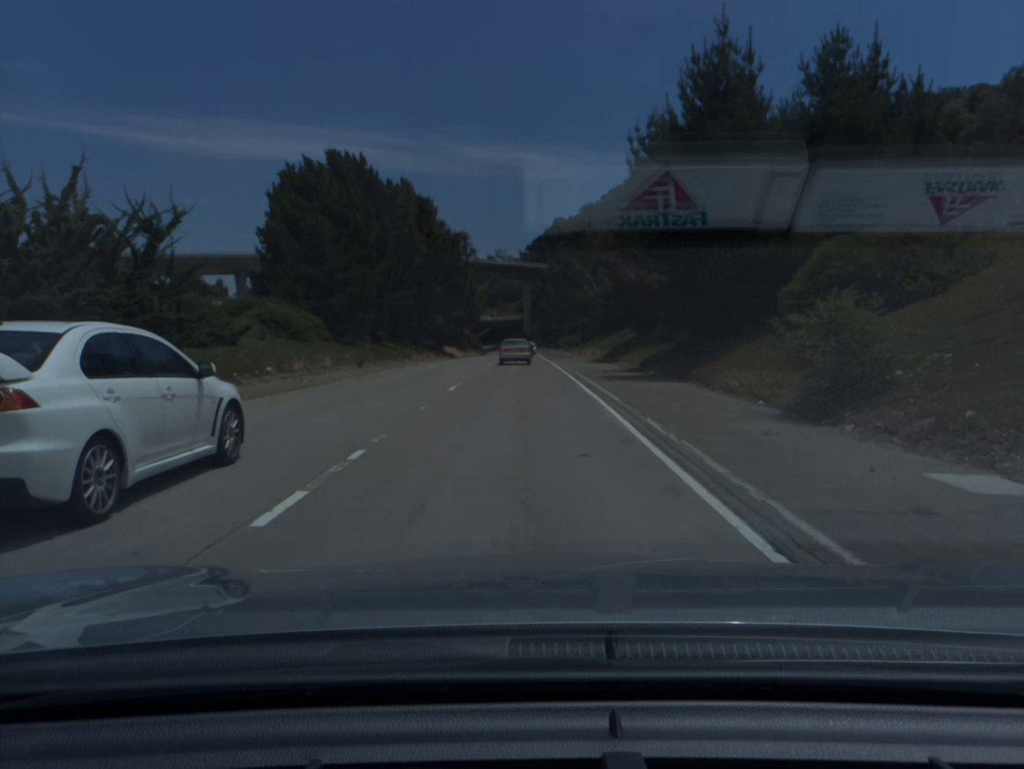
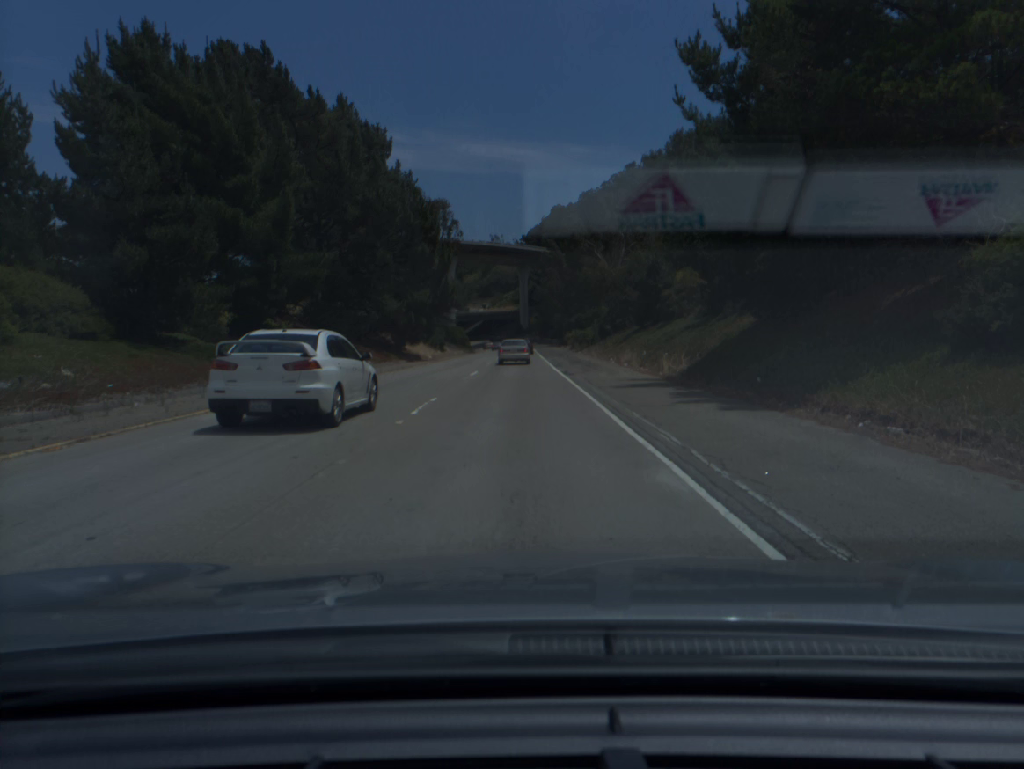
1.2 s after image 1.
(+0.1, +29.2) m; 0°
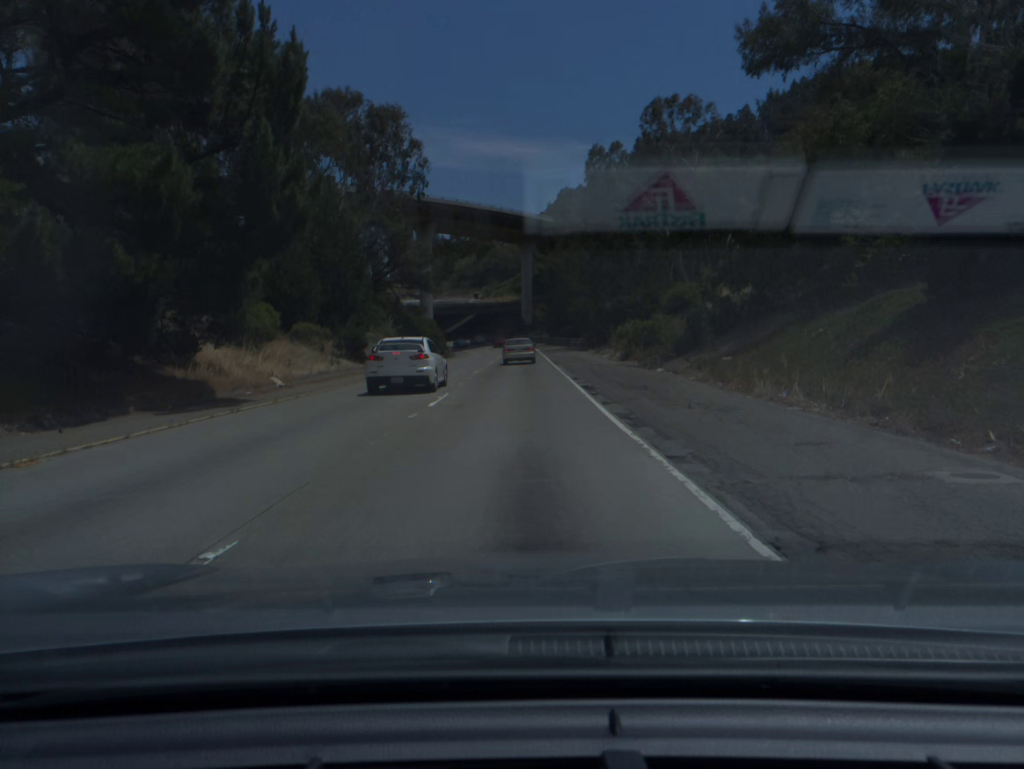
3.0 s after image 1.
(-0.1, +43.4) m; 0°
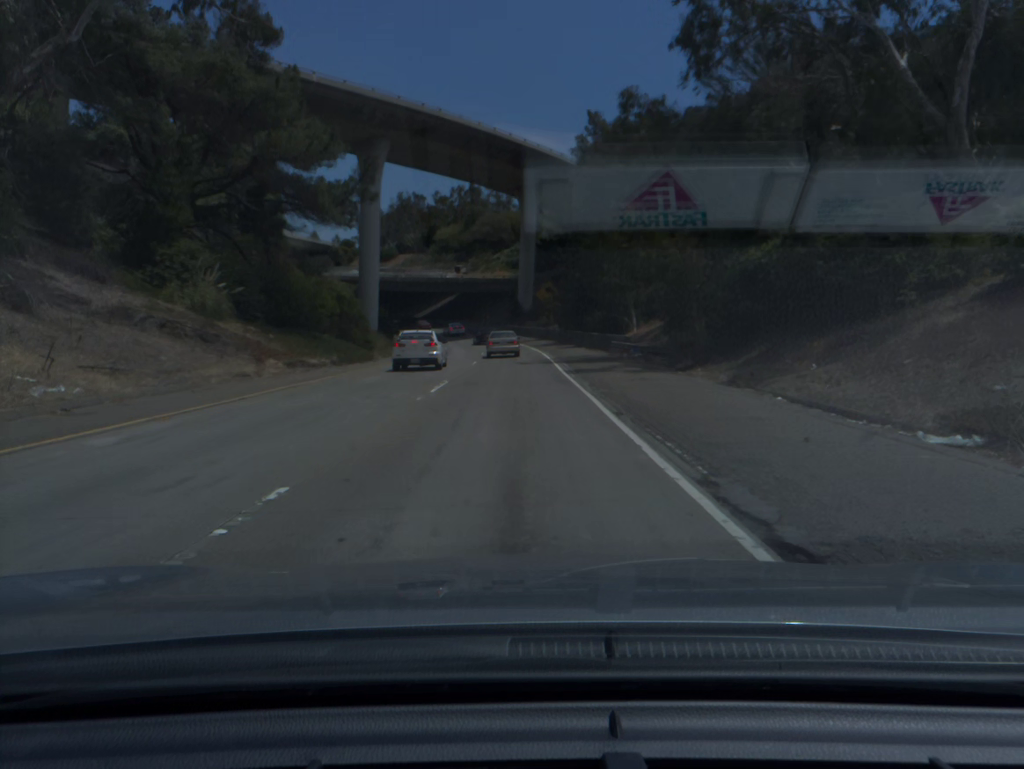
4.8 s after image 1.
(0.0, +42.6) m; 0°
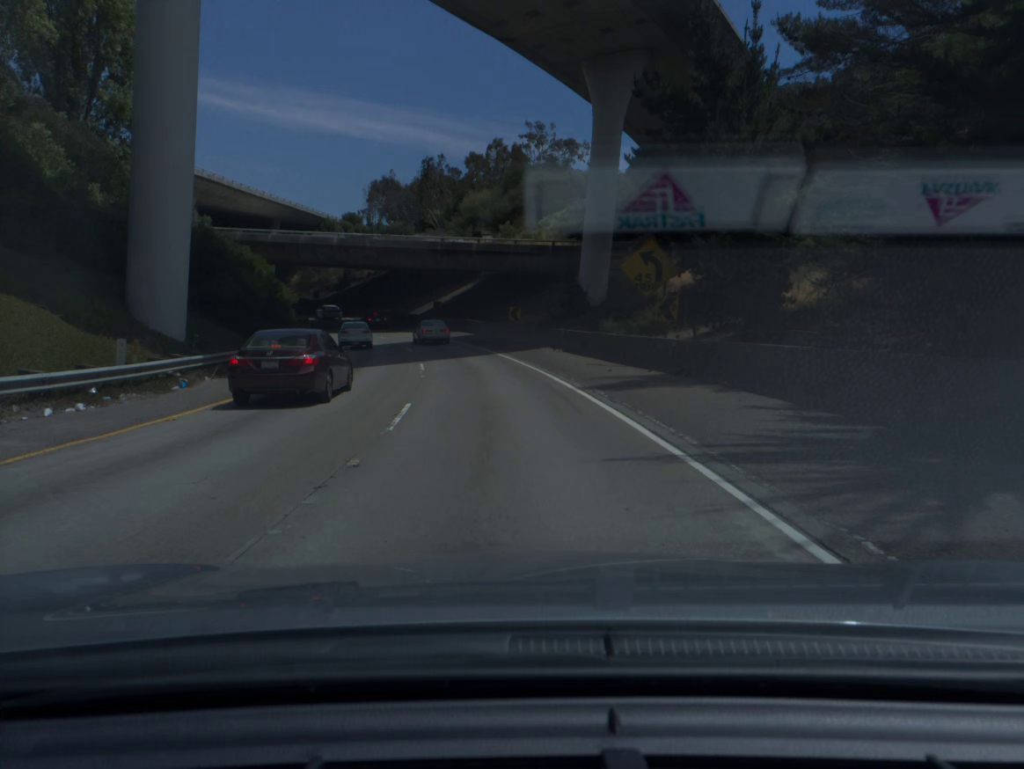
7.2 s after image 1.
(-0.7, +51.6) m; -3°
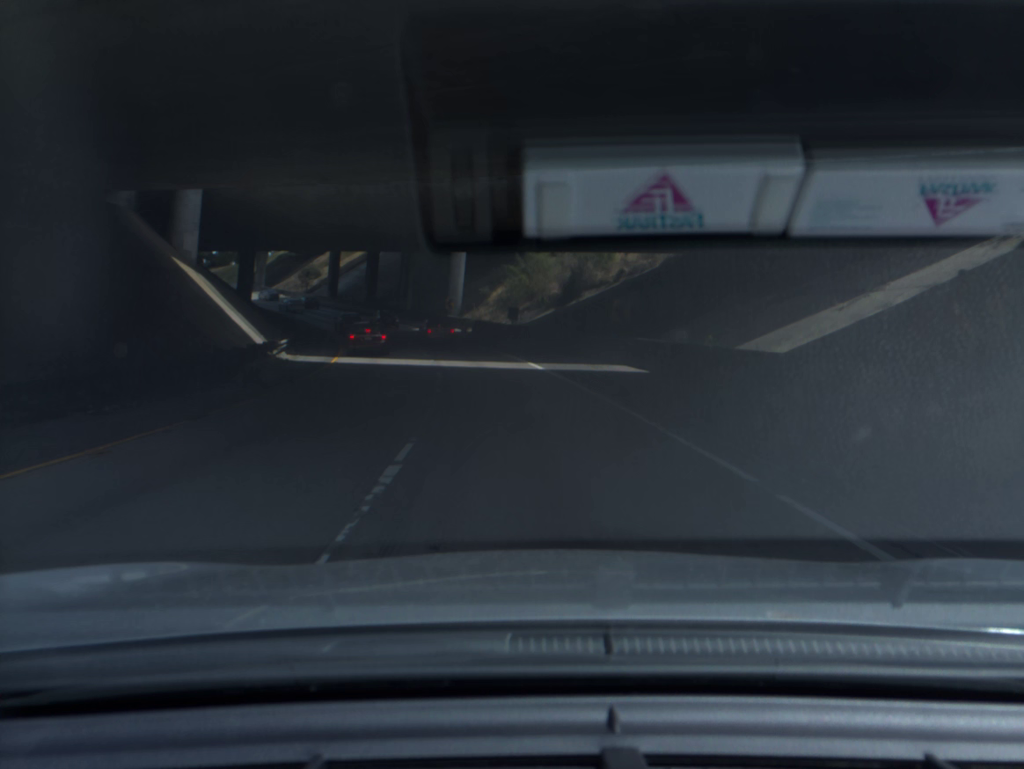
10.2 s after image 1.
(-10.1, +61.4) m; -19°
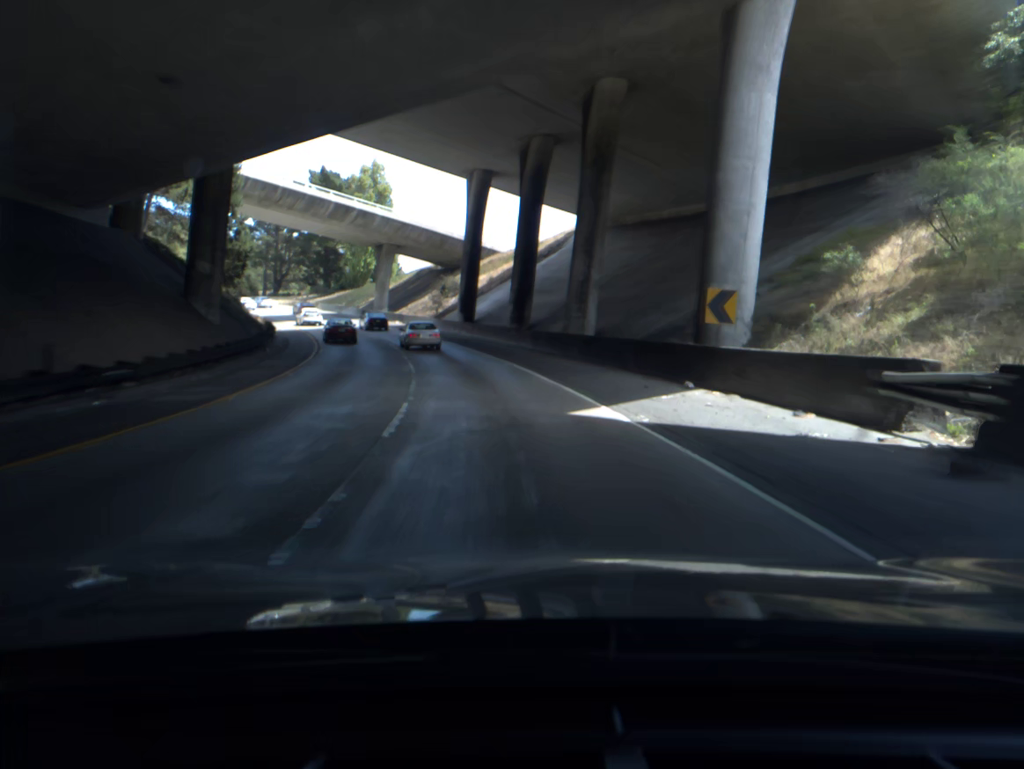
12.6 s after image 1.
(-6.2, +51.4) m; -14°
